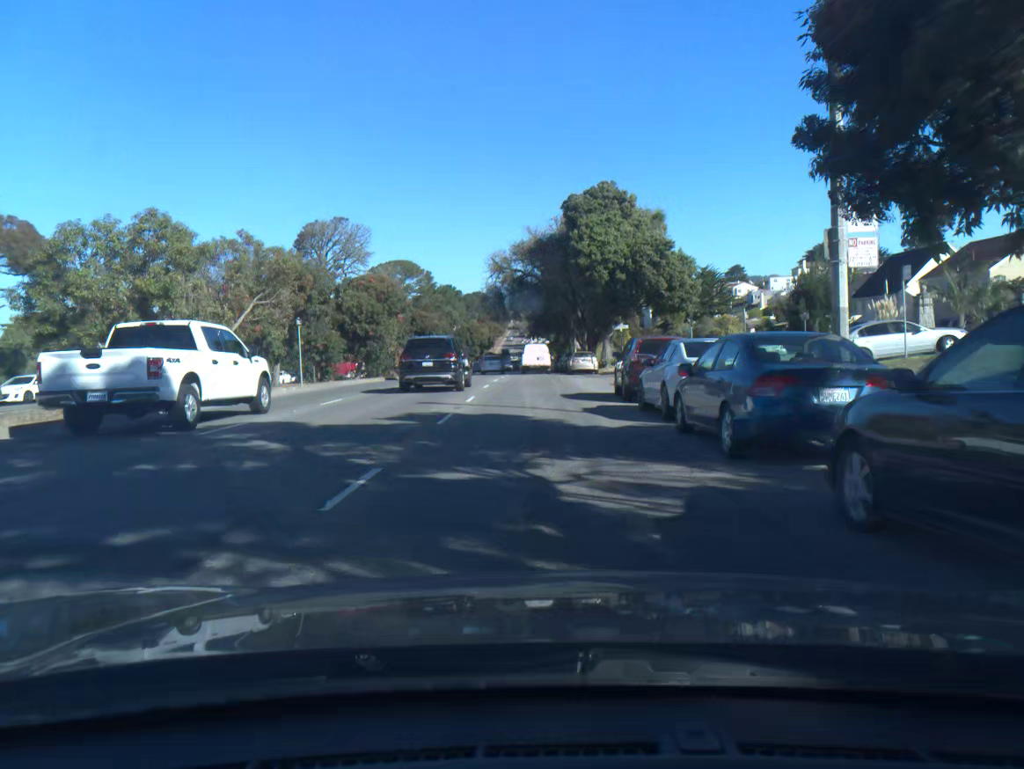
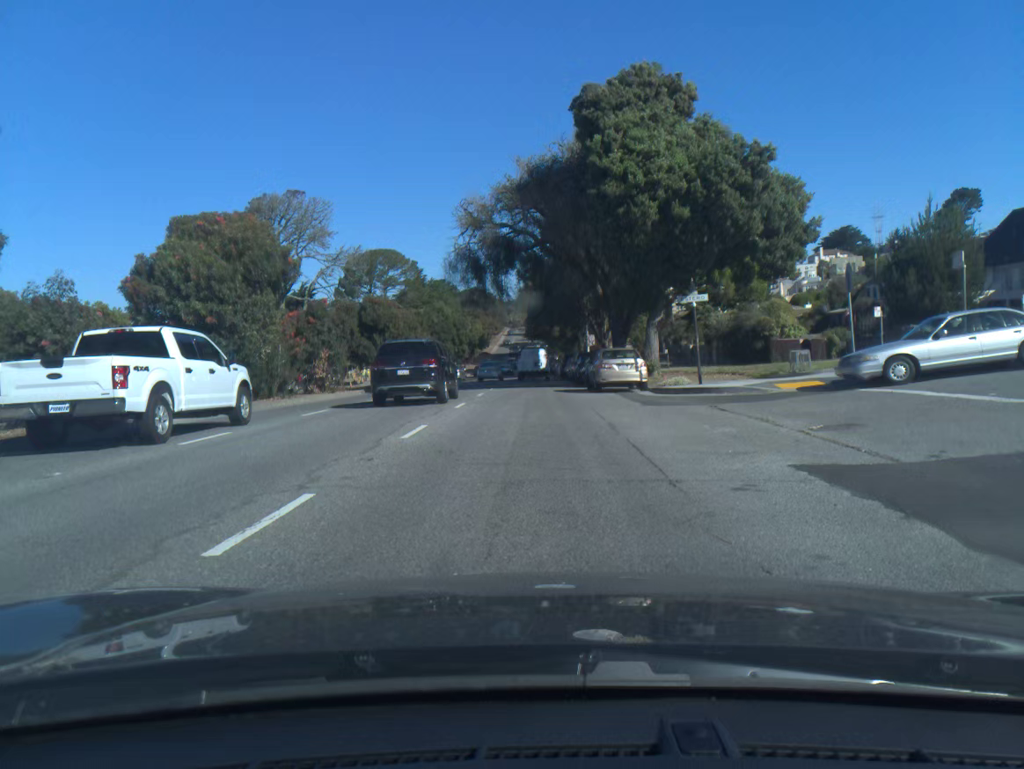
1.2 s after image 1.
(0.0, +22.4) m; 0°
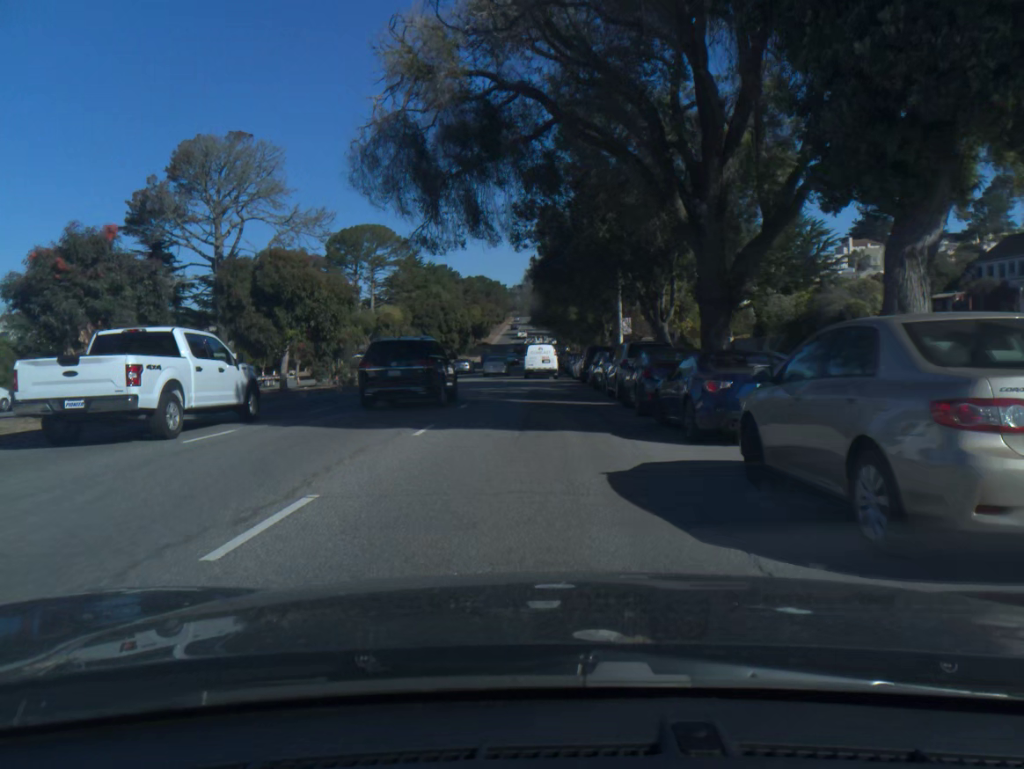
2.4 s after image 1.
(-0.2, +21.8) m; -1°
